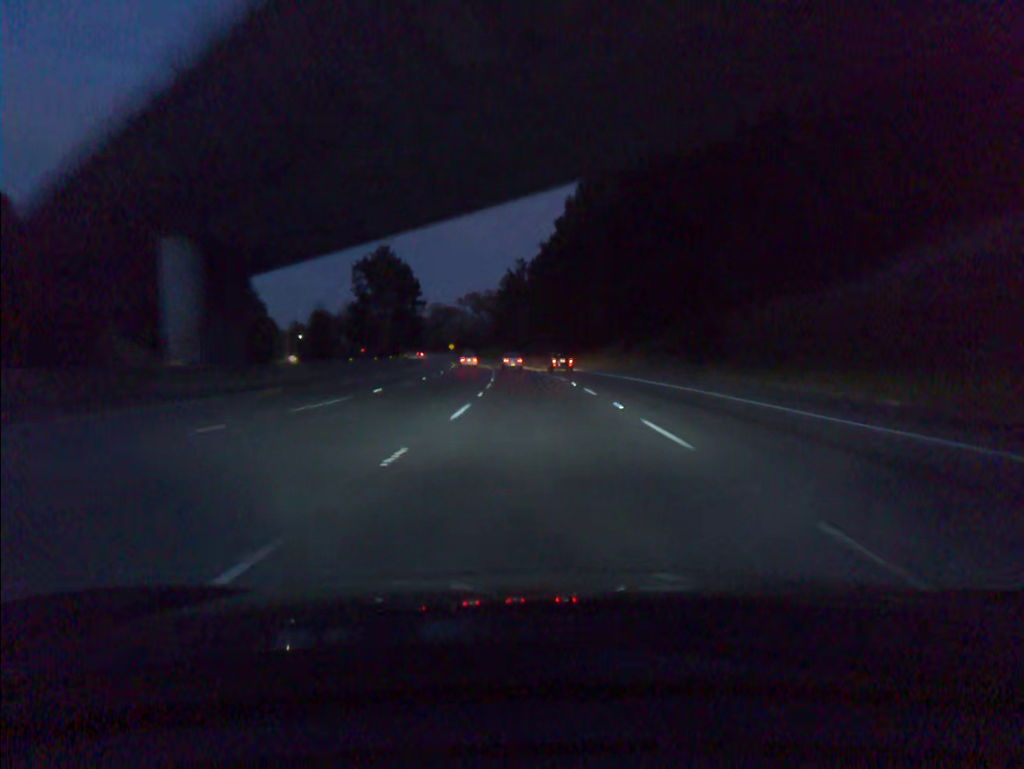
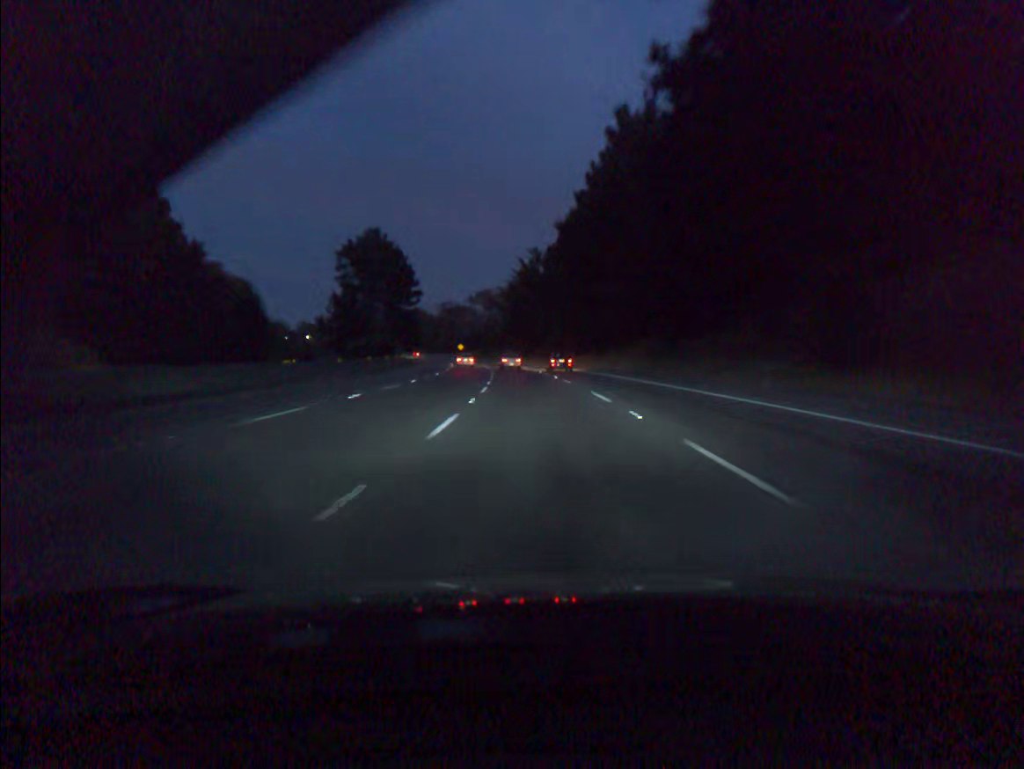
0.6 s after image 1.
(-0.2, +18.2) m; -1°
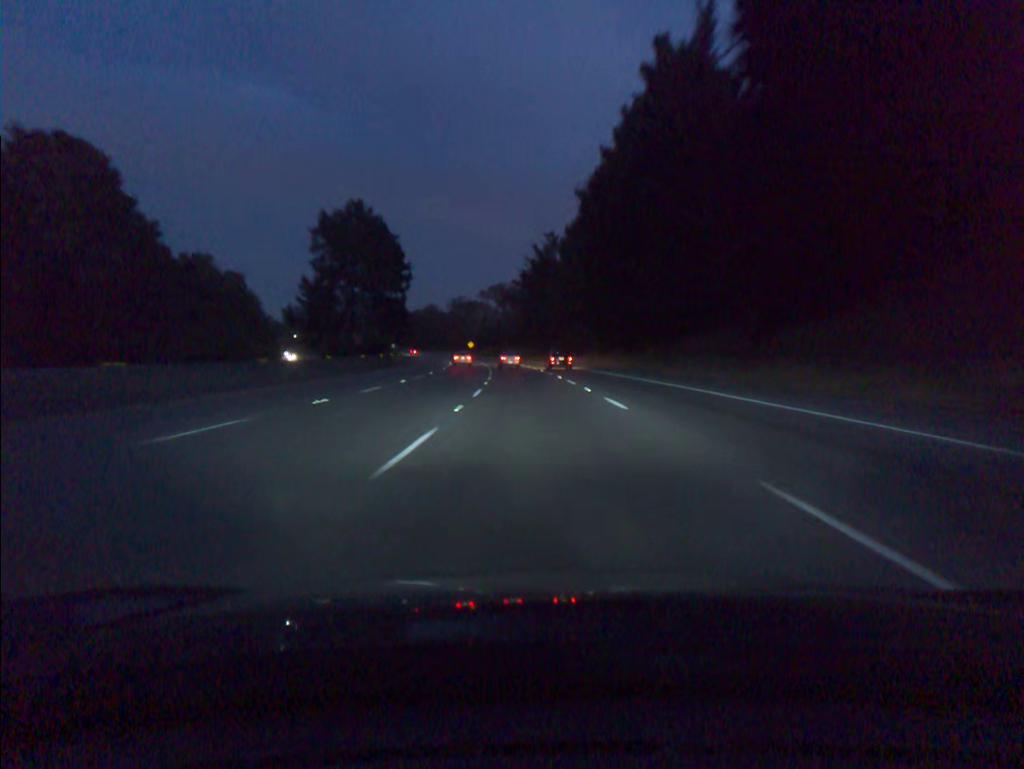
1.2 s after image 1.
(-0.2, +18.2) m; -1°
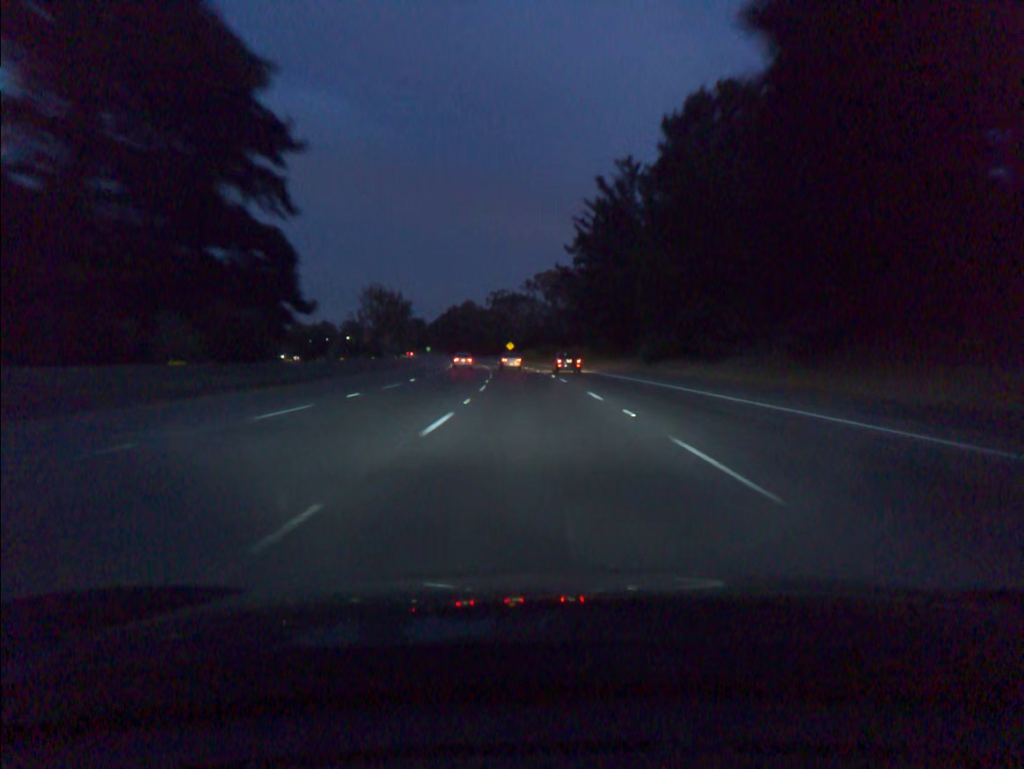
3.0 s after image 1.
(-1.7, +54.4) m; -4°
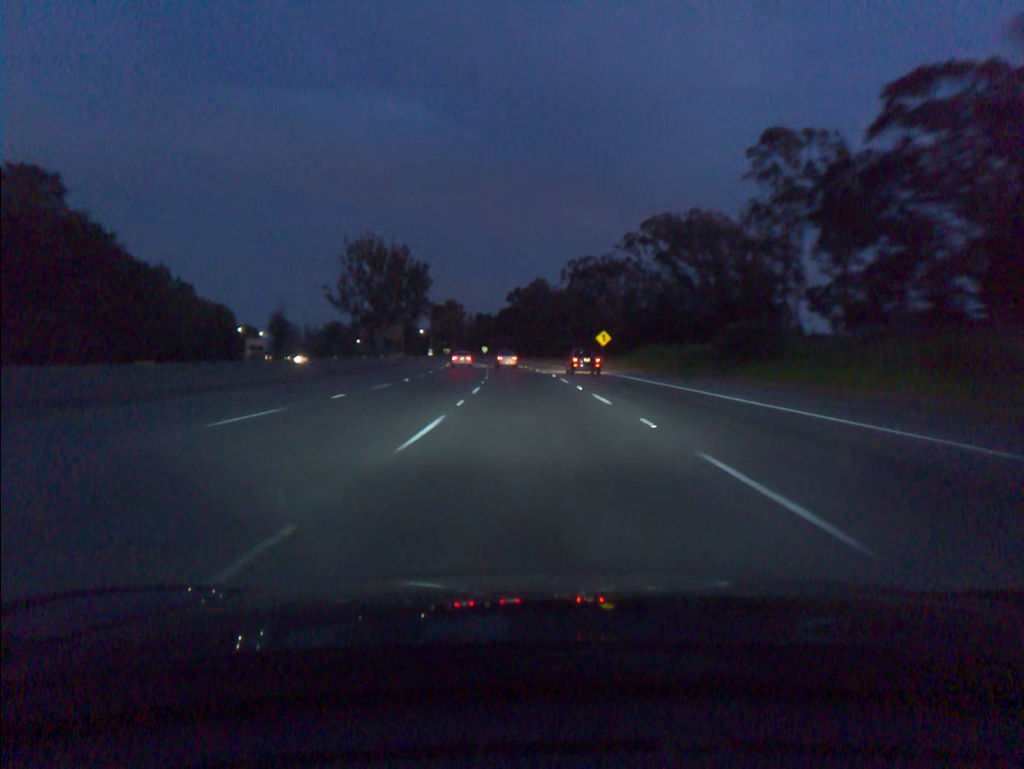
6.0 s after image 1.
(-4.8, +89.6) m; -6°
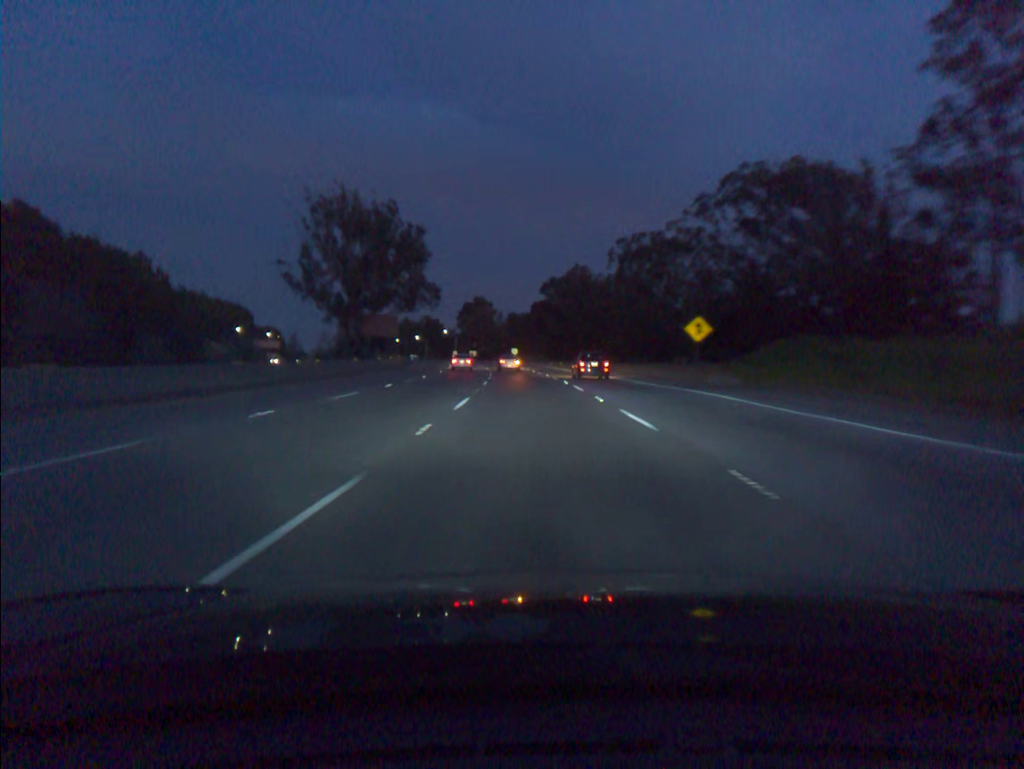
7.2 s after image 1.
(-0.8, +35.6) m; -3°
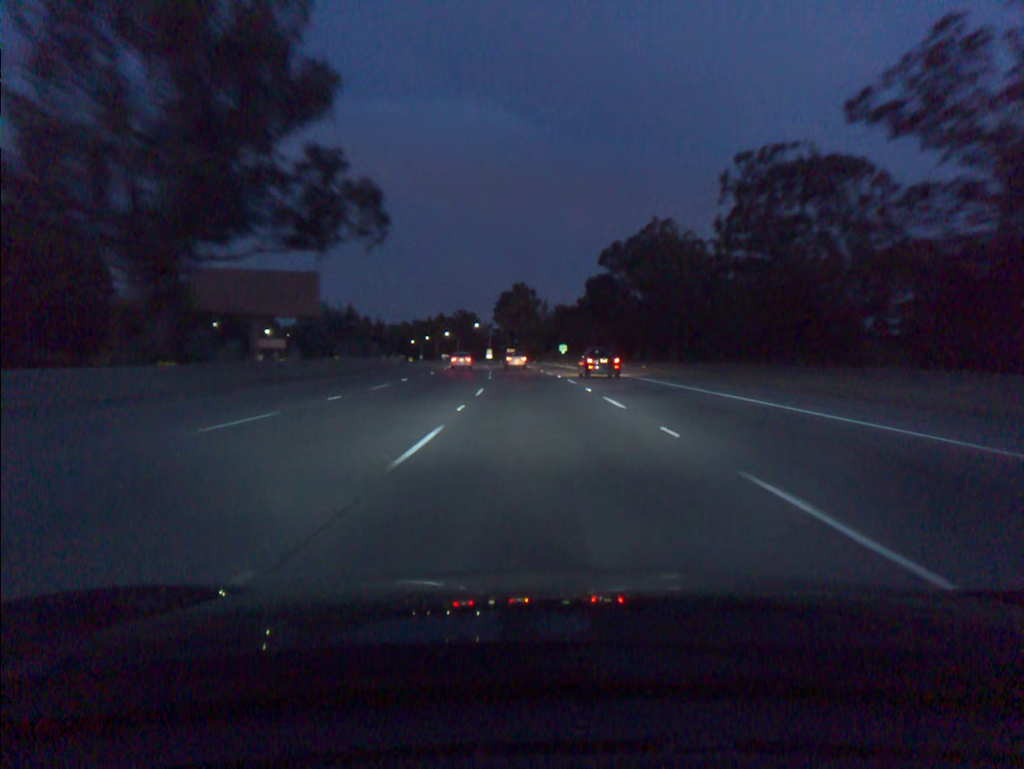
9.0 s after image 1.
(-1.8, +53.2) m; -4°
